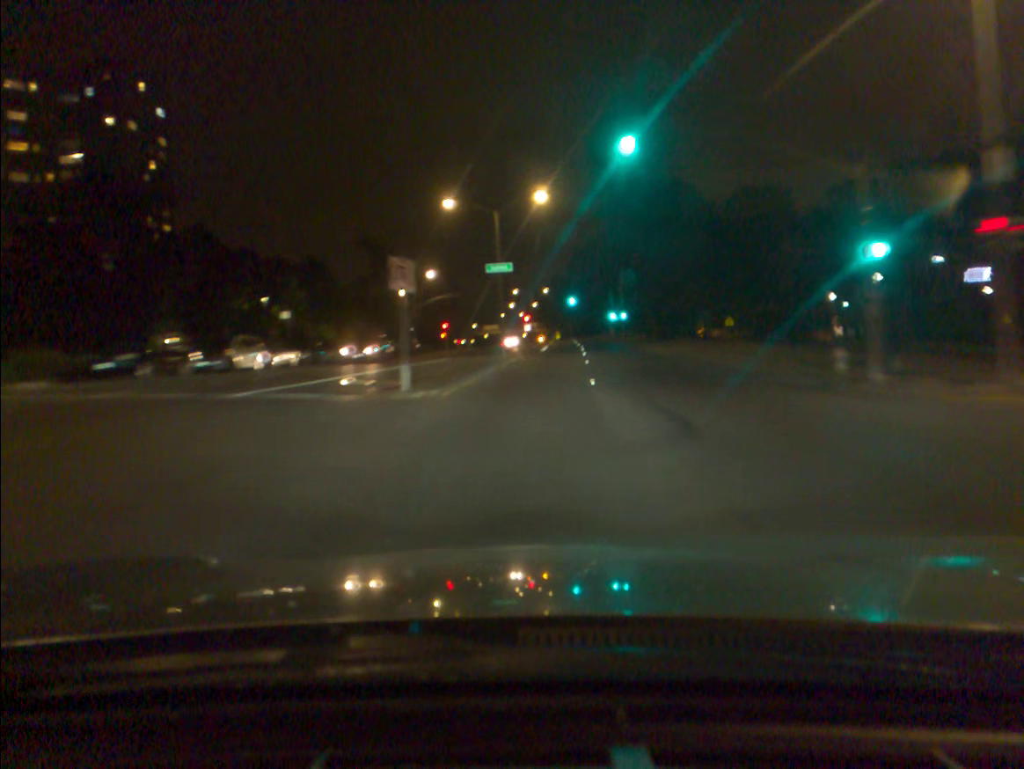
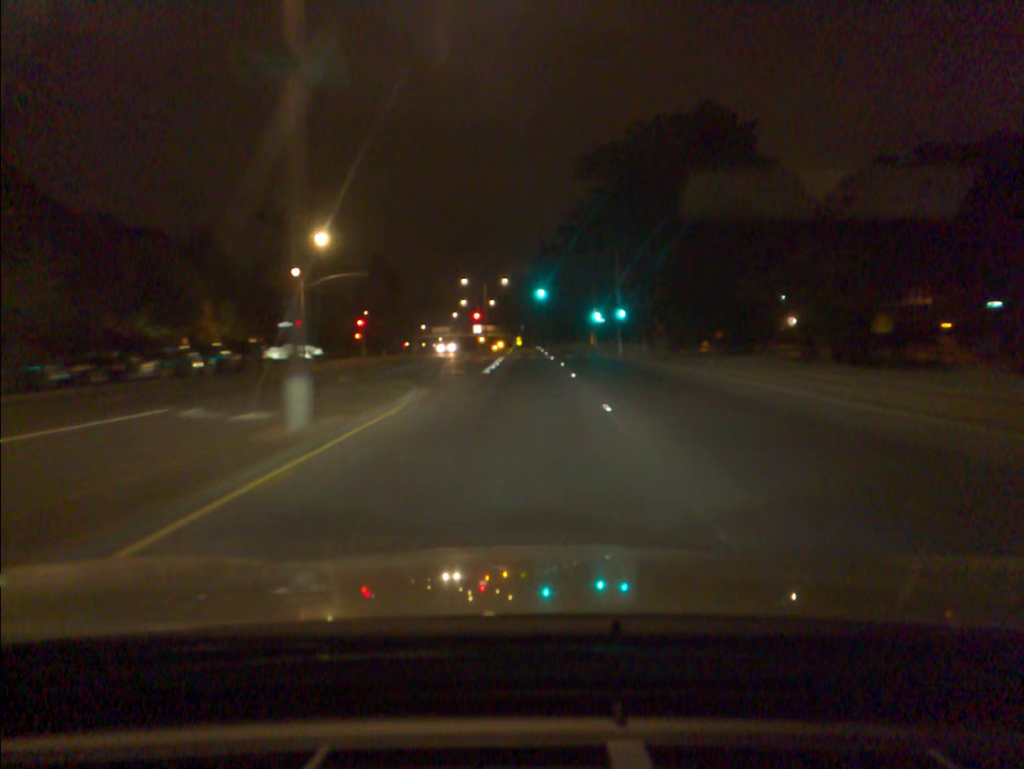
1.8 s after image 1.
(+1.1, +35.4) m; +3°
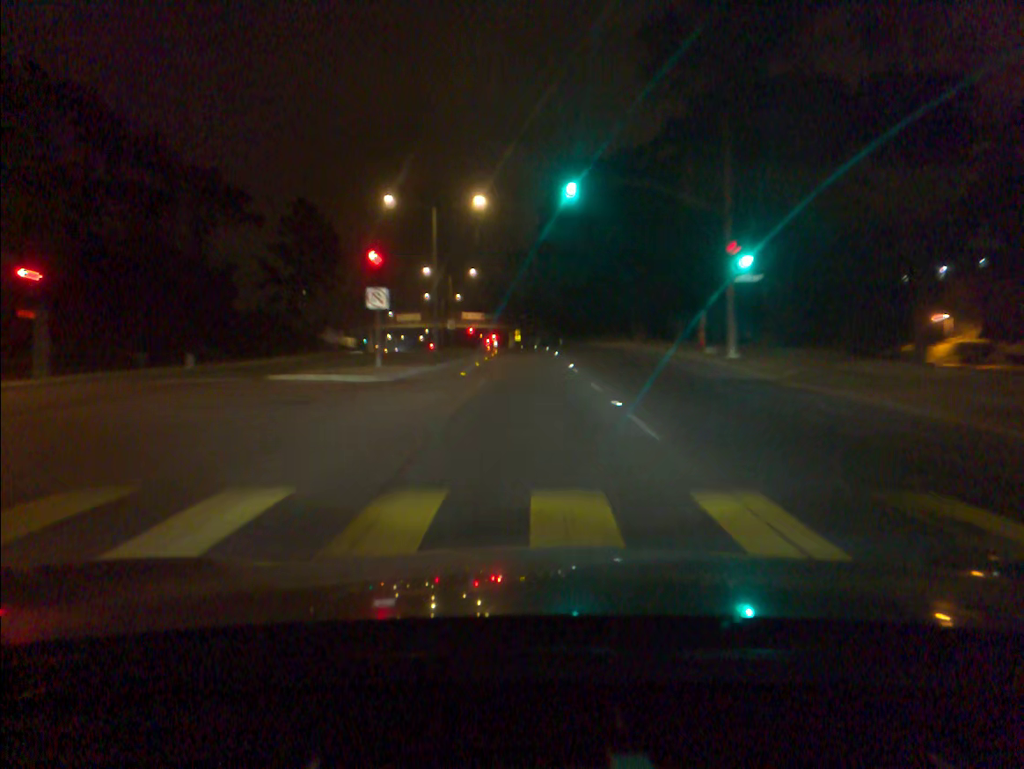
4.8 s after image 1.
(-0.1, +58.6) m; 0°
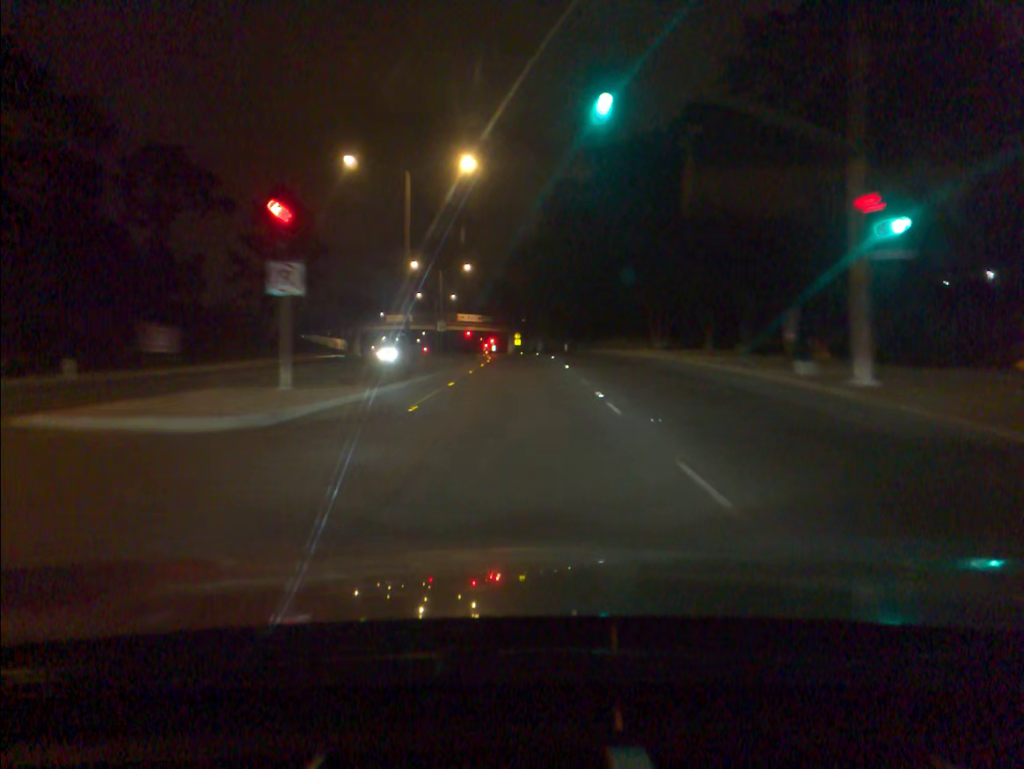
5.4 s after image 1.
(0.0, +11.4) m; -1°
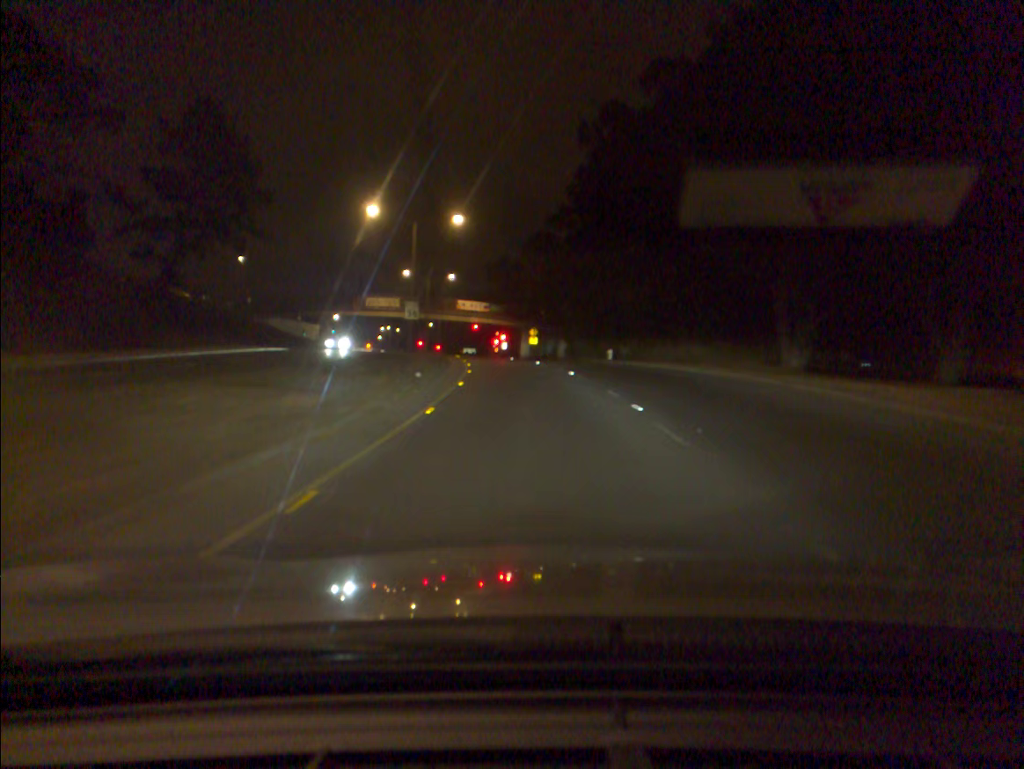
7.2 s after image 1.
(-0.1, +32.1) m; -1°
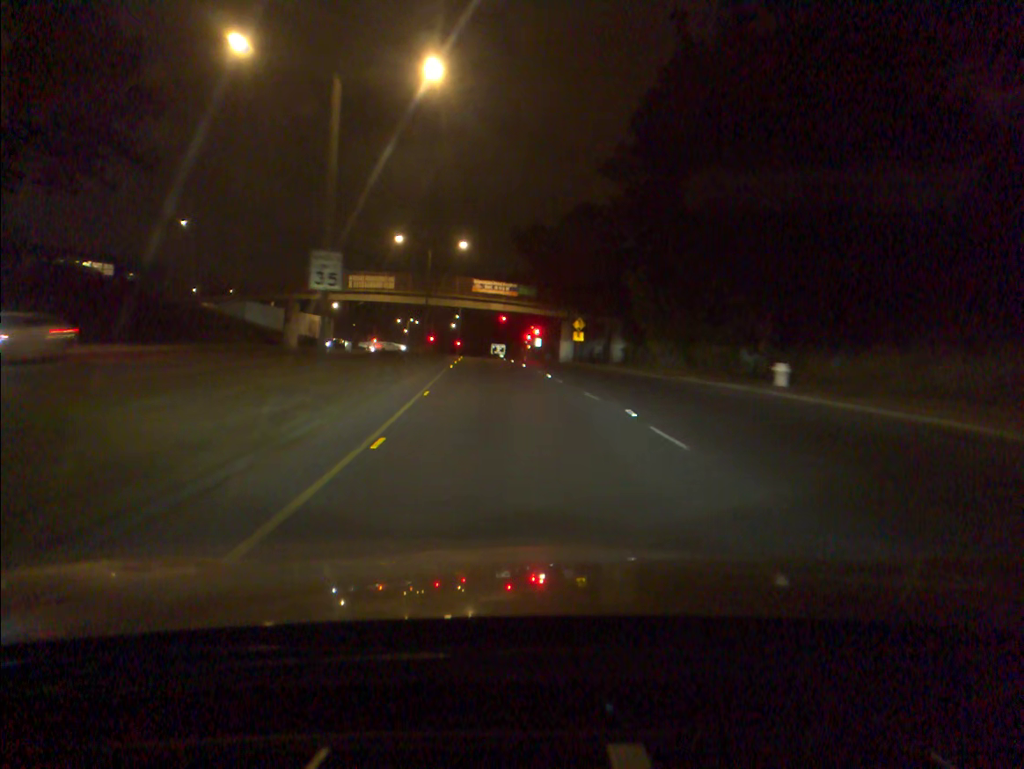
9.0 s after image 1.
(-0.6, +29.0) m; -2°
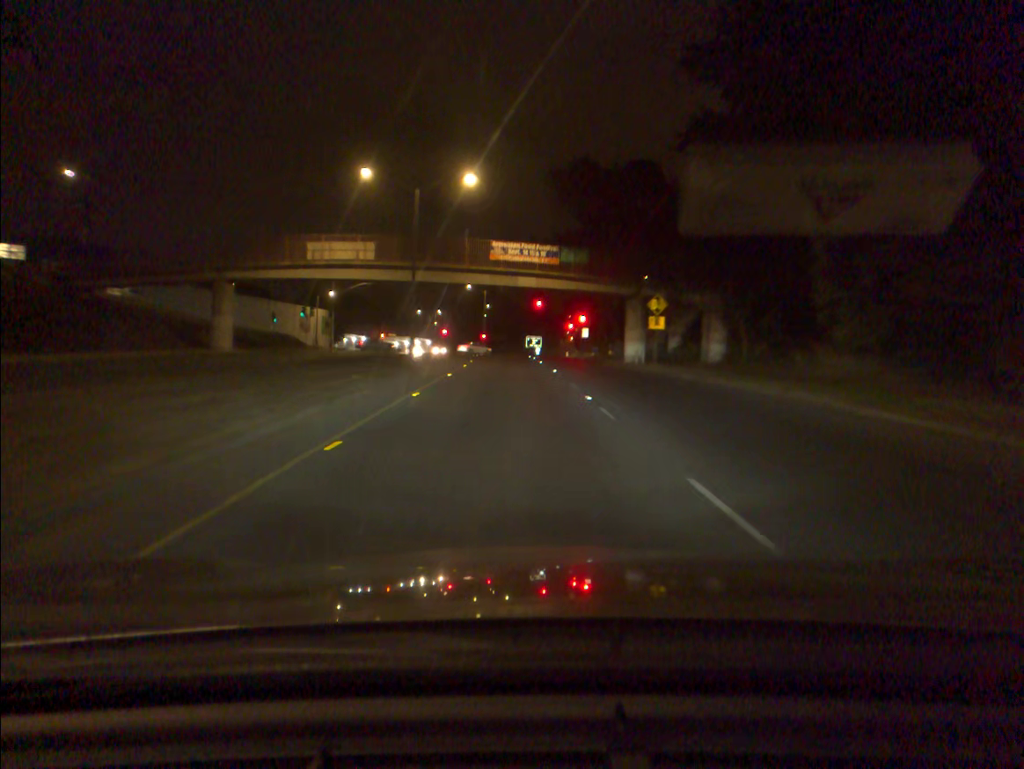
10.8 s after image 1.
(-0.7, +26.3) m; -3°
